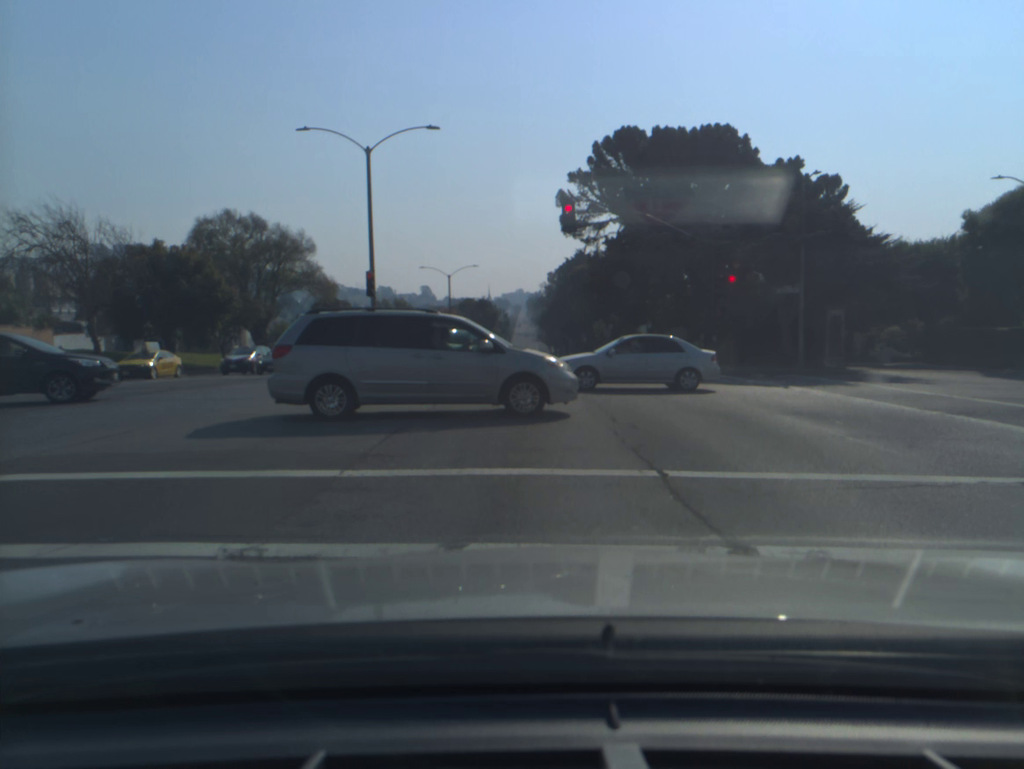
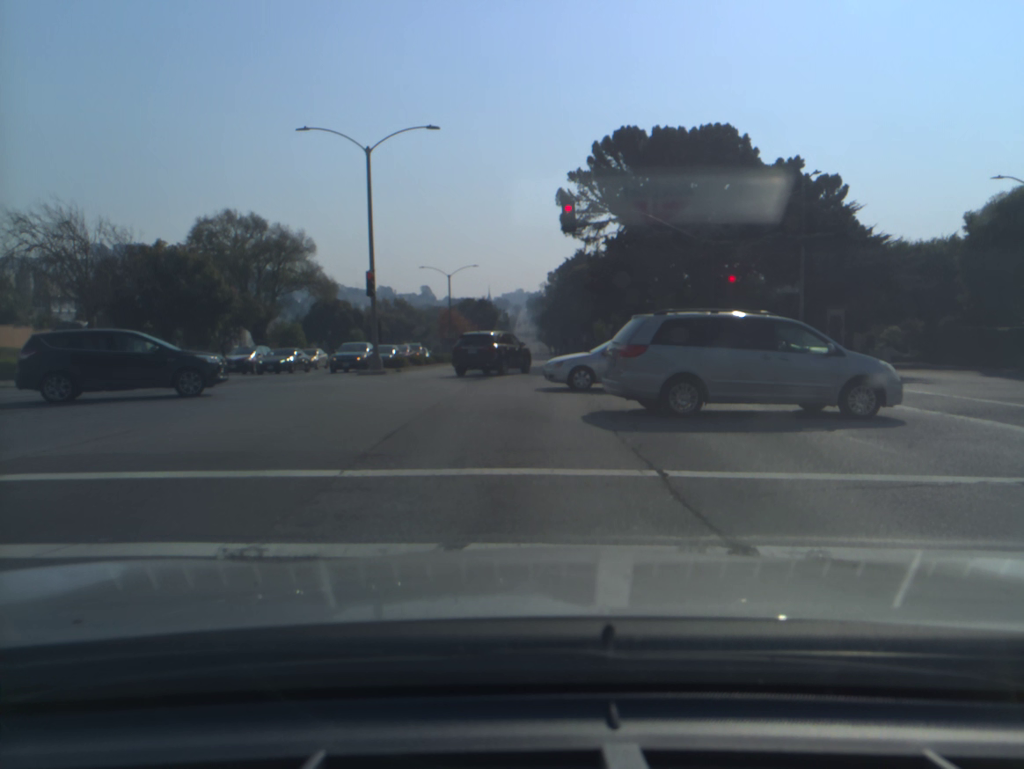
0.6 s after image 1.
(0.0, 0.0) m; 0°
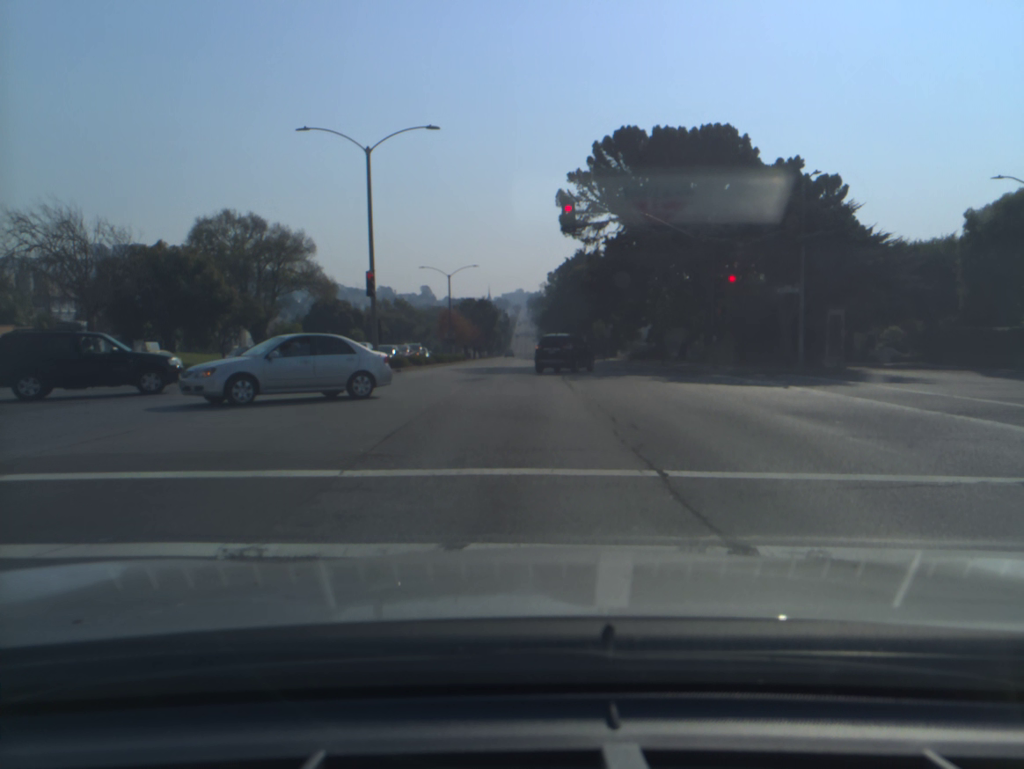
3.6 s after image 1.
(0.0, 0.0) m; 0°
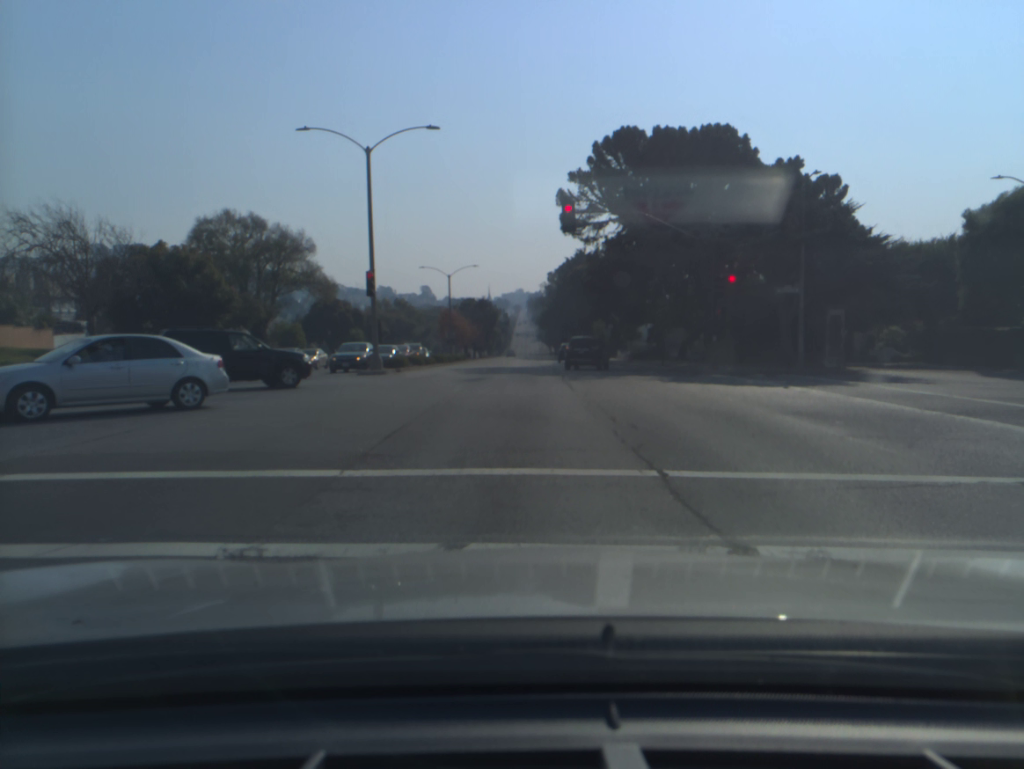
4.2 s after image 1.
(0.0, 0.0) m; 0°
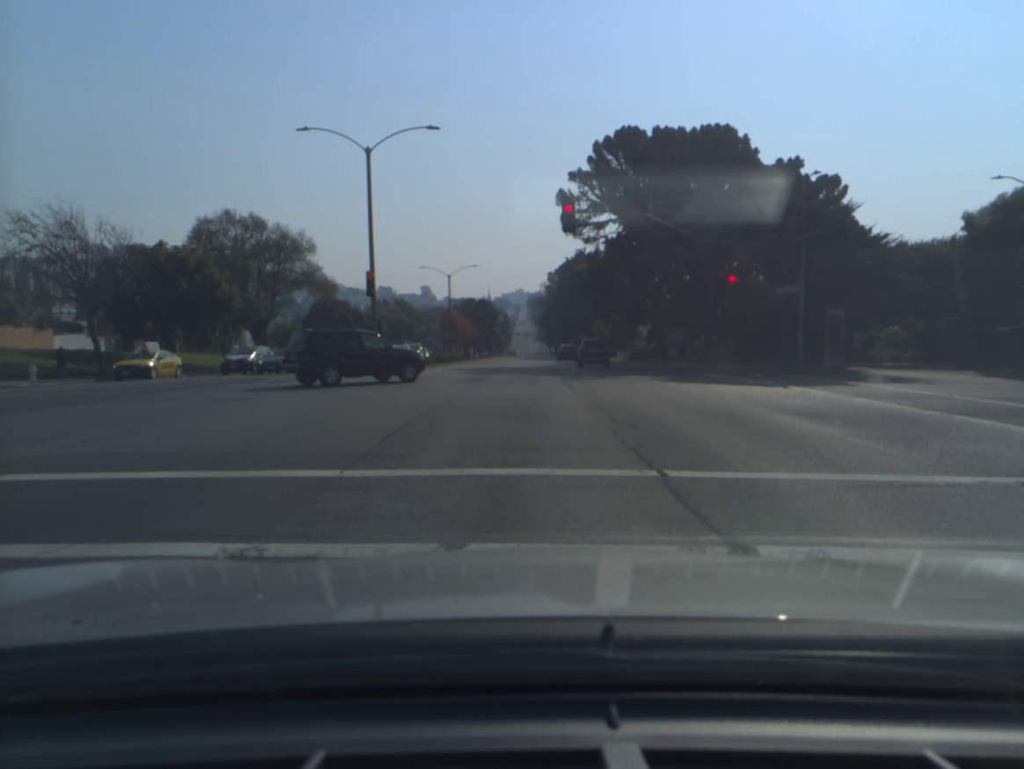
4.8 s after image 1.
(0.0, 0.0) m; 0°
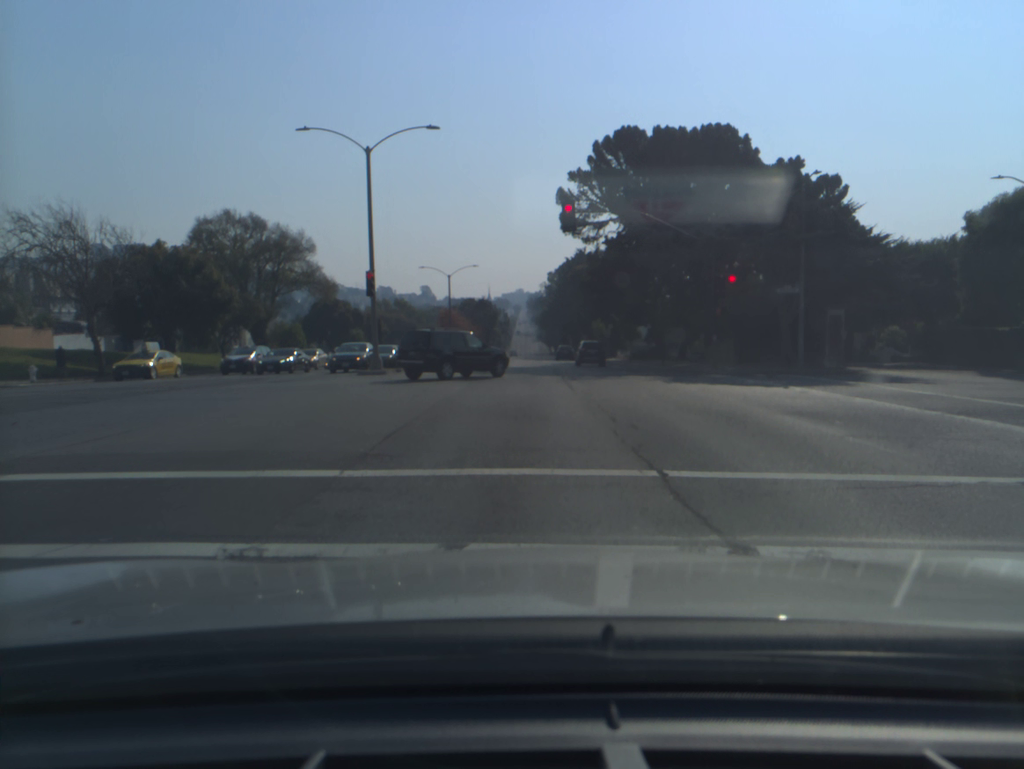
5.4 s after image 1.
(0.0, 0.0) m; 0°
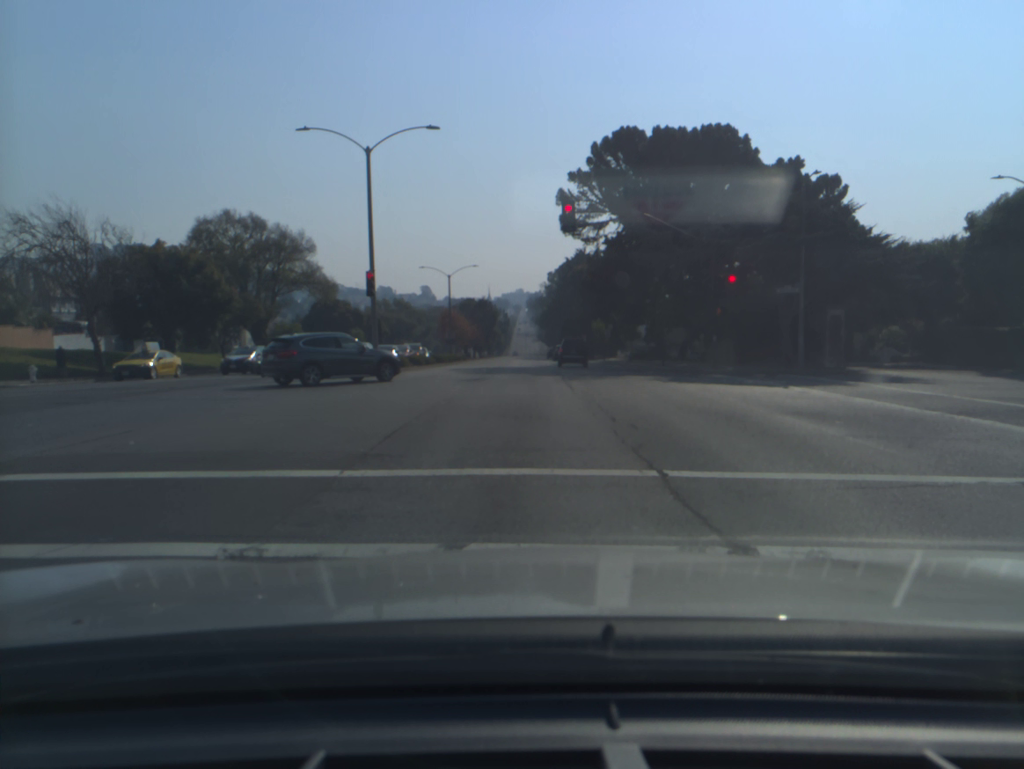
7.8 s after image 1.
(0.0, 0.0) m; 0°
